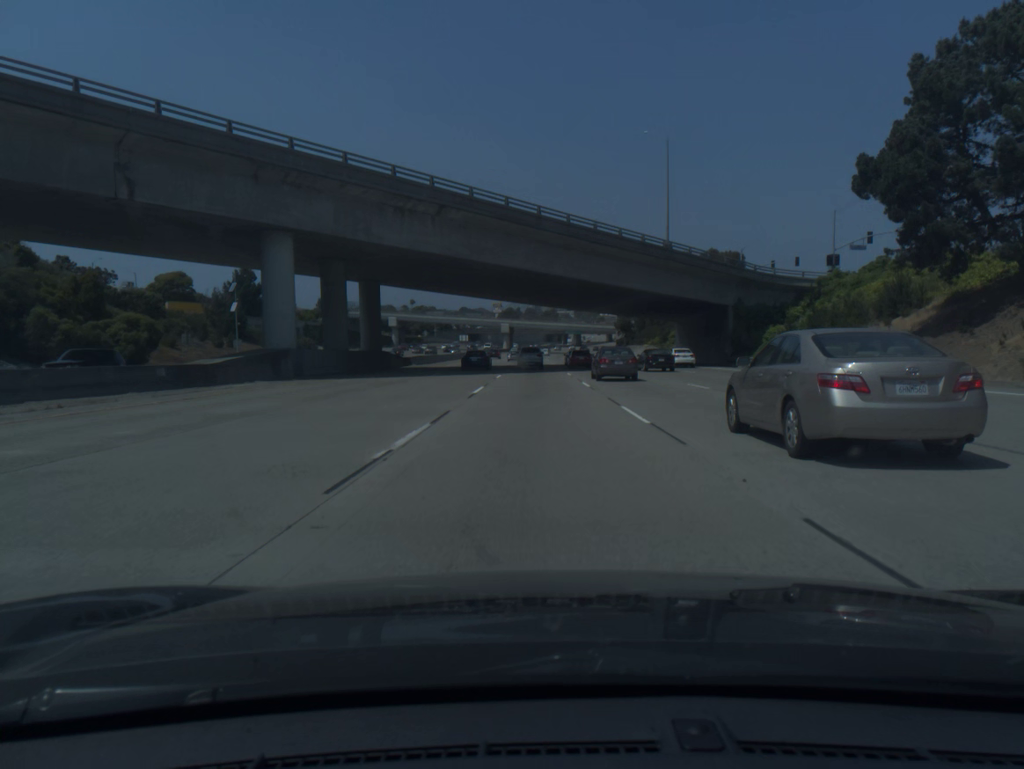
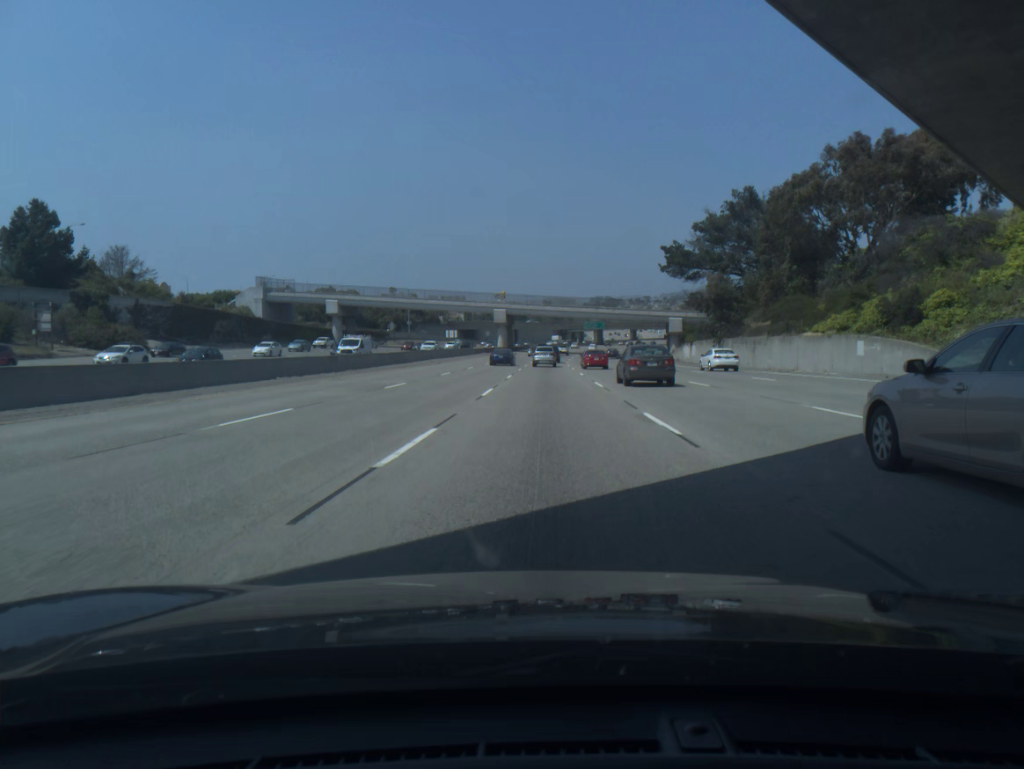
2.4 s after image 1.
(-0.8, +71.9) m; -1°
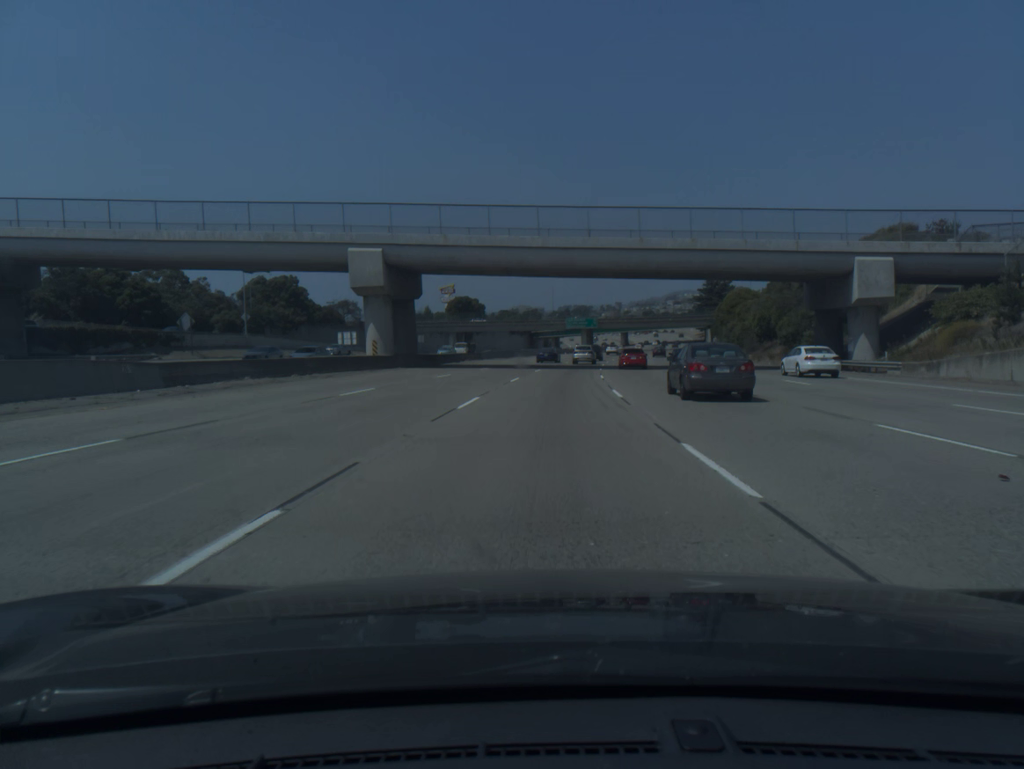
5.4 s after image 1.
(+1.3, +91.0) m; +2°
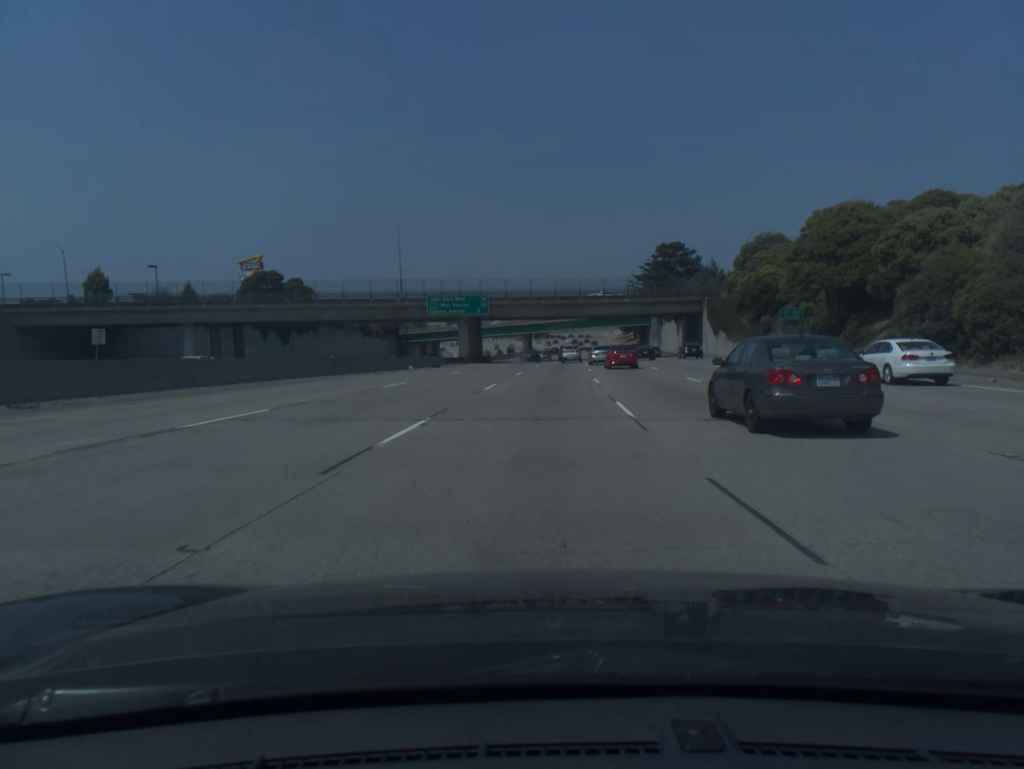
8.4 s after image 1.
(+6.1, +92.1) m; +7°
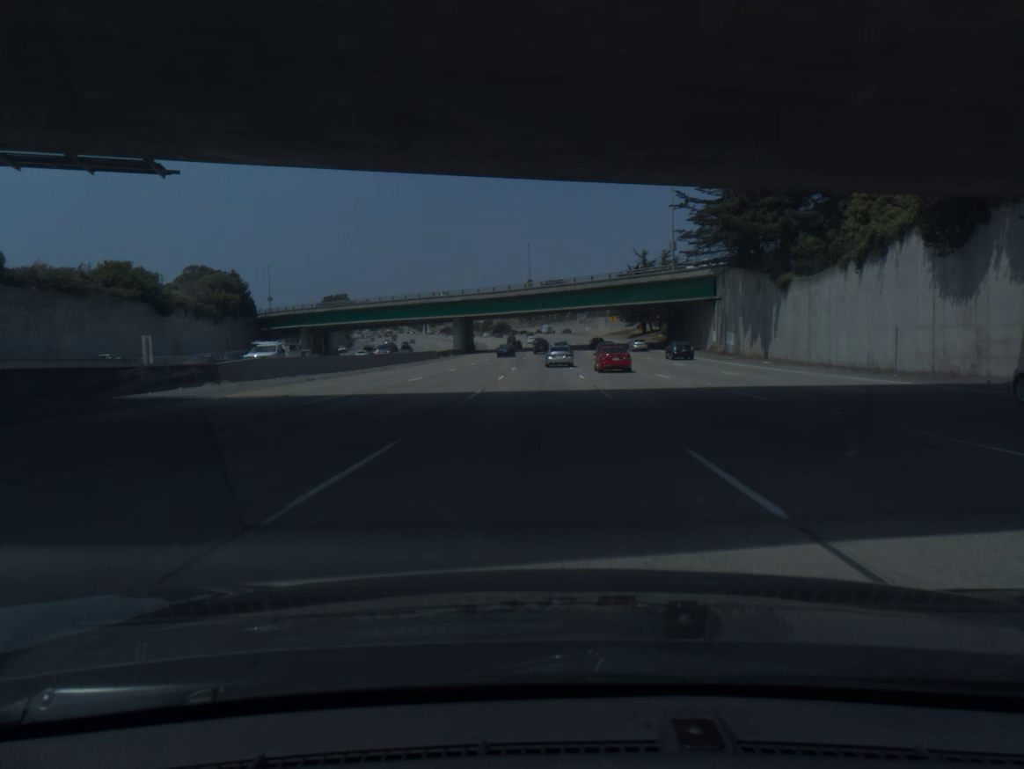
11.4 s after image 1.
(+3.3, +93.5) m; +3°
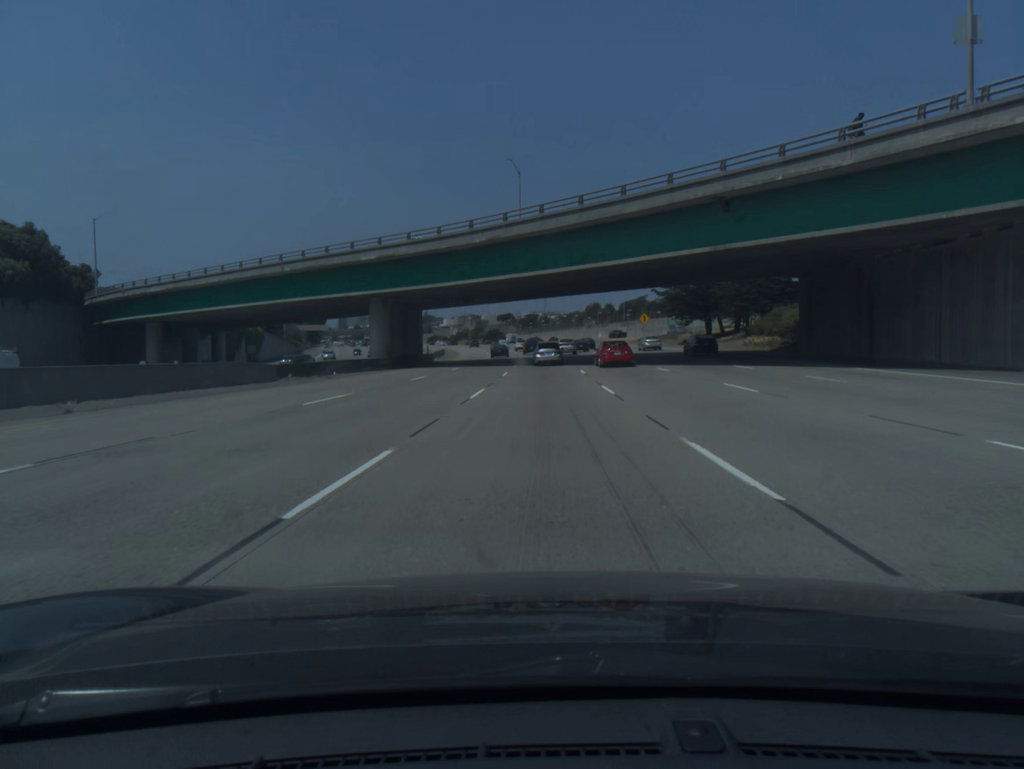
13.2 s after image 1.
(0.0, +56.4) m; 0°
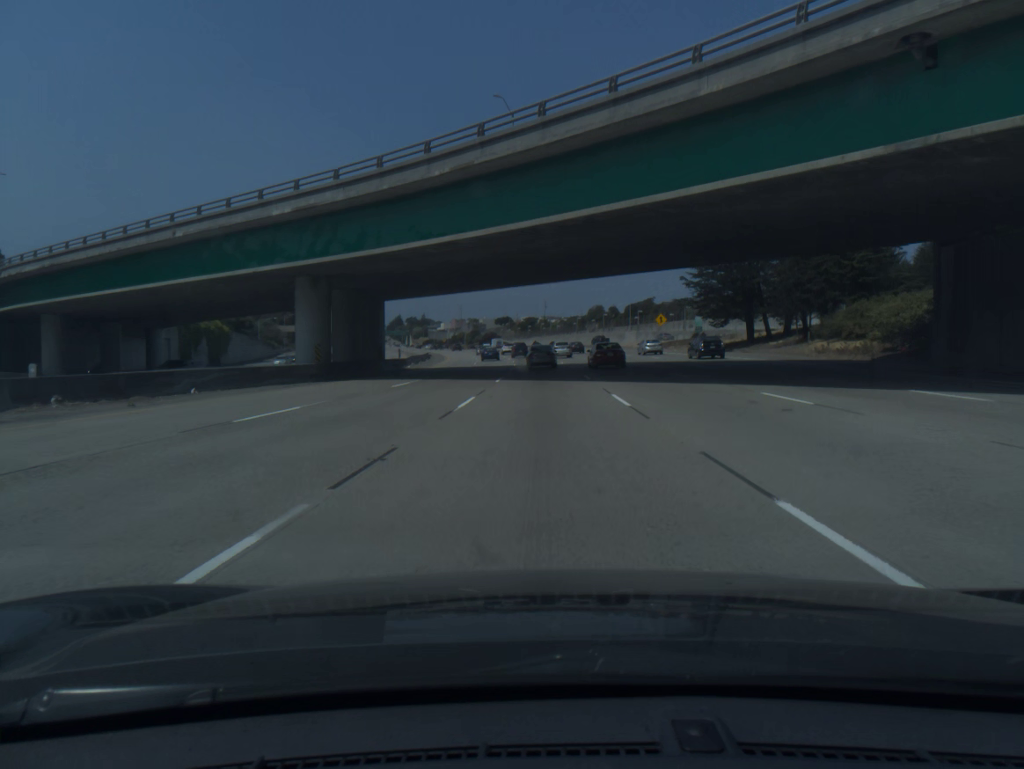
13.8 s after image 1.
(0.0, +18.5) m; 0°
